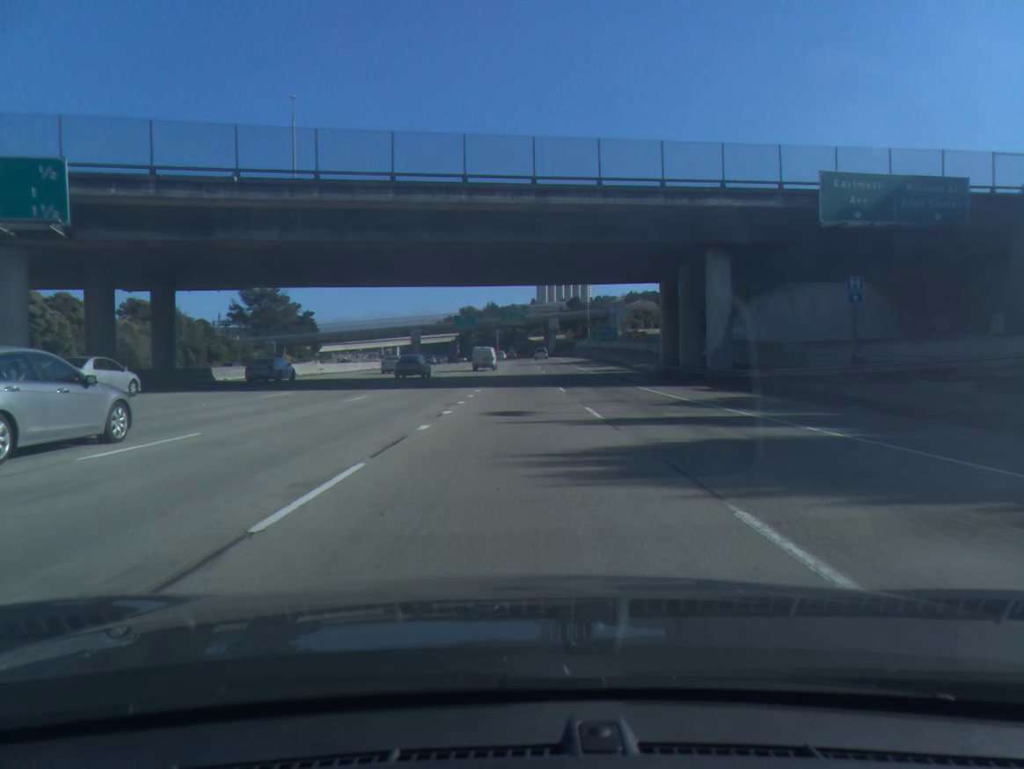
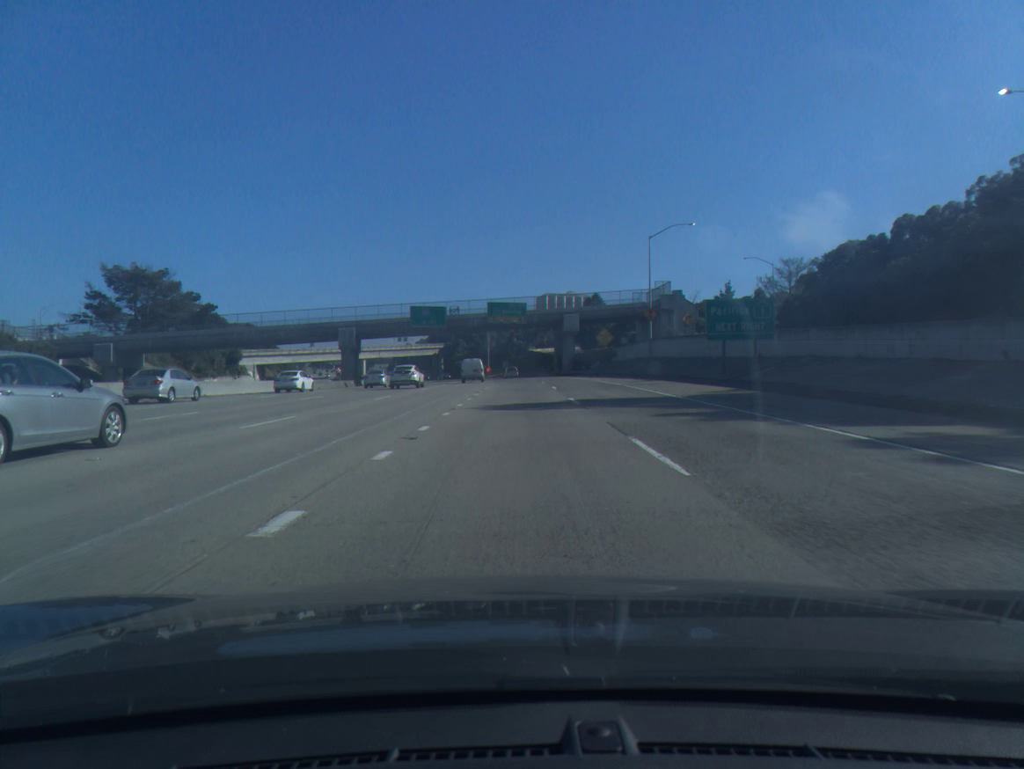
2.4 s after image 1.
(+0.5, +67.0) m; 0°
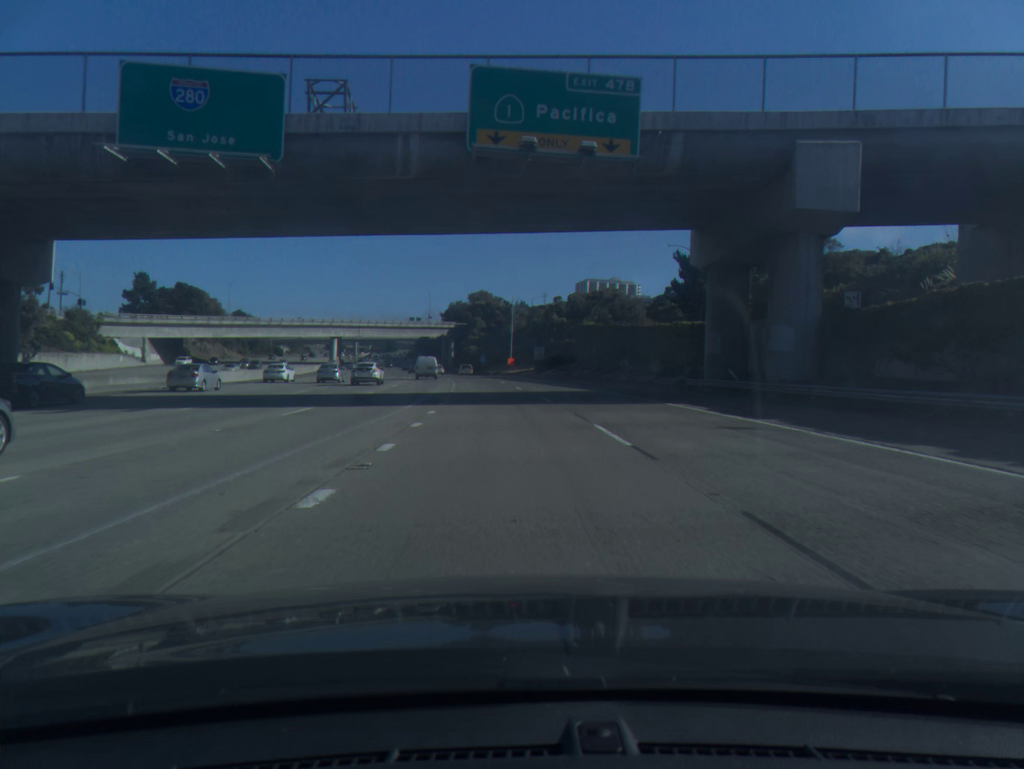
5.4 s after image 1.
(-1.1, +84.3) m; -2°
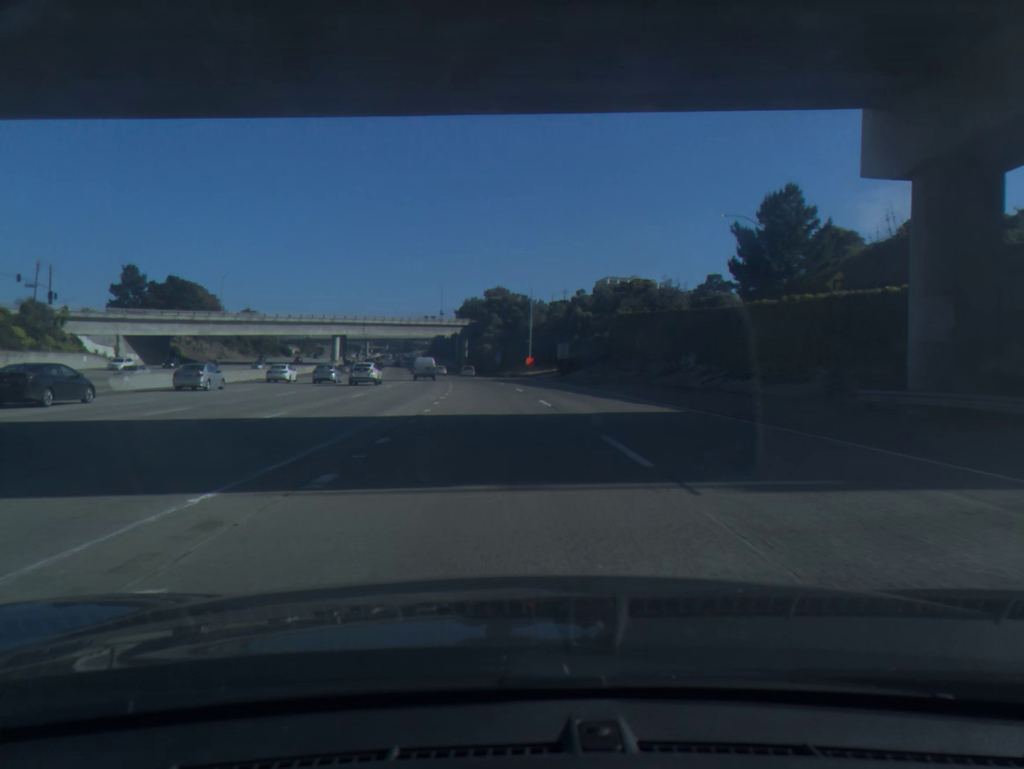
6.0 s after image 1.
(-0.2, +17.0) m; -1°
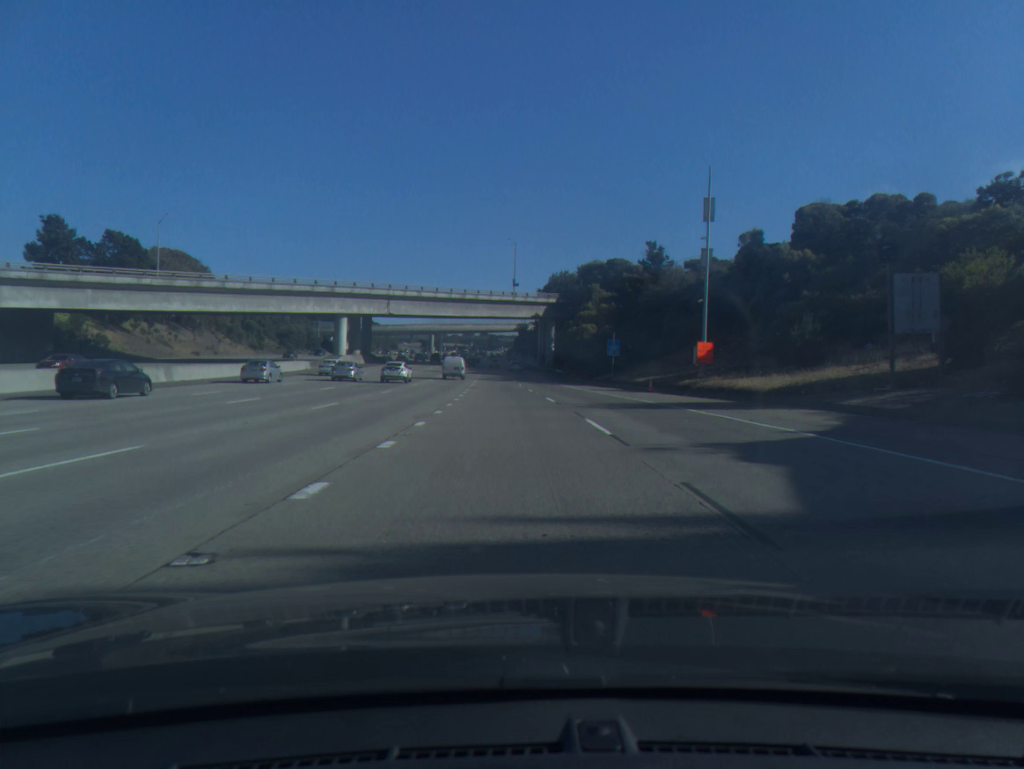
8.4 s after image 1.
(-3.7, +68.2) m; -6°
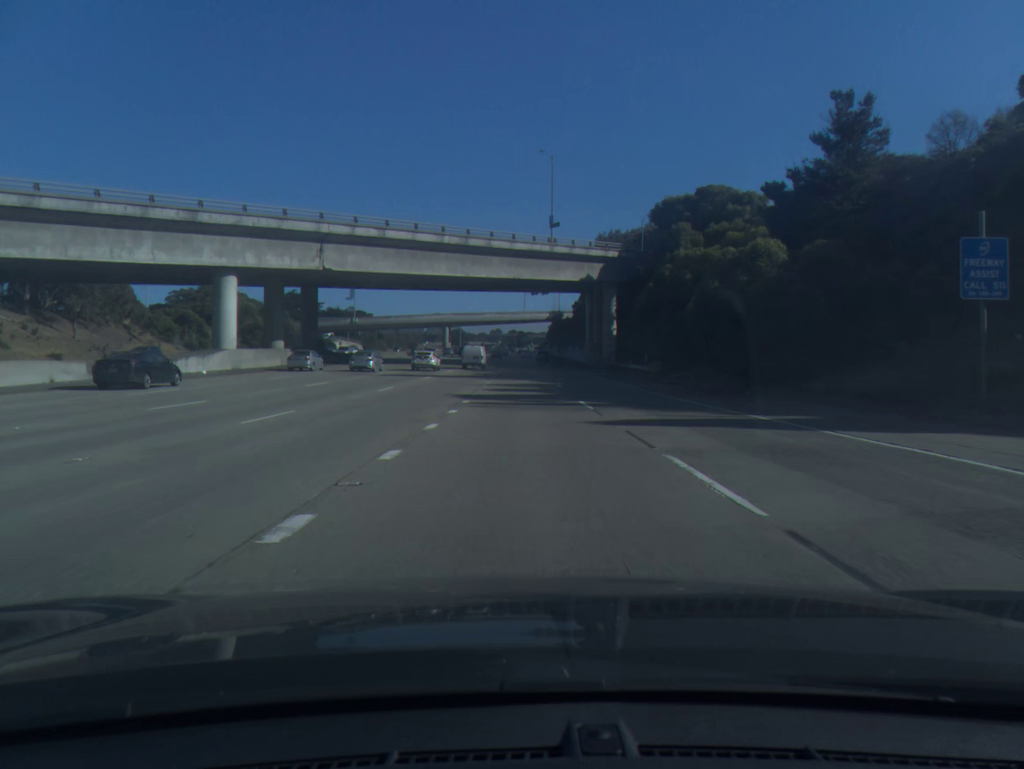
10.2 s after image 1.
(-1.3, +51.3) m; -2°
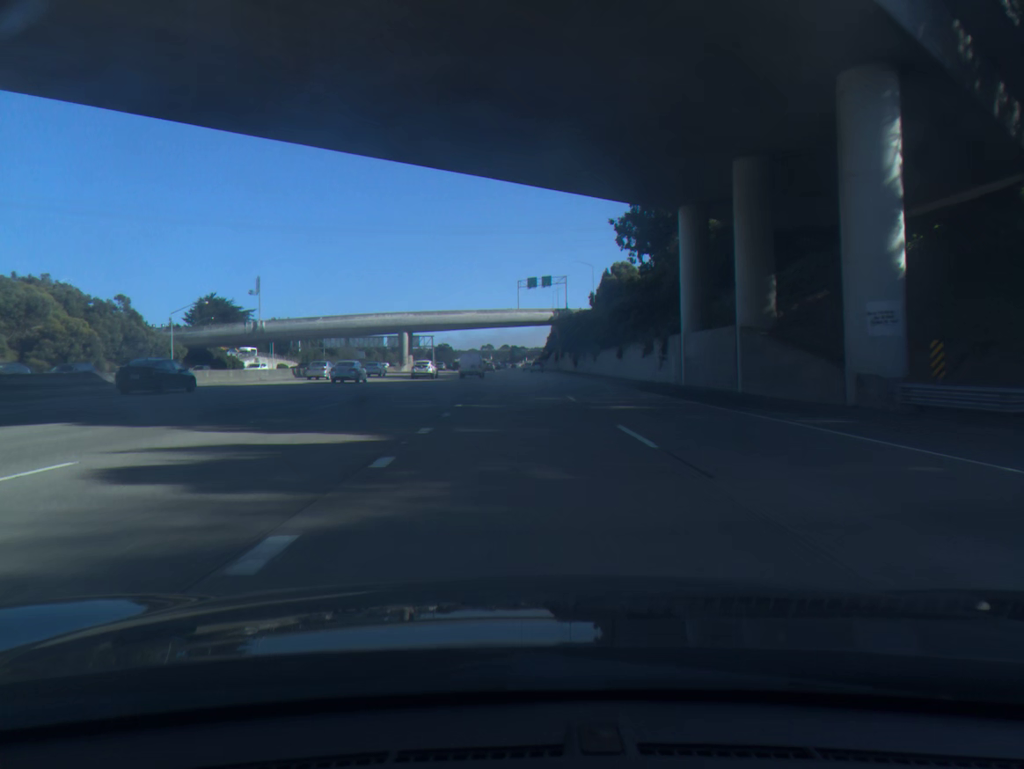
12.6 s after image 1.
(+0.1, +68.1) m; 0°
